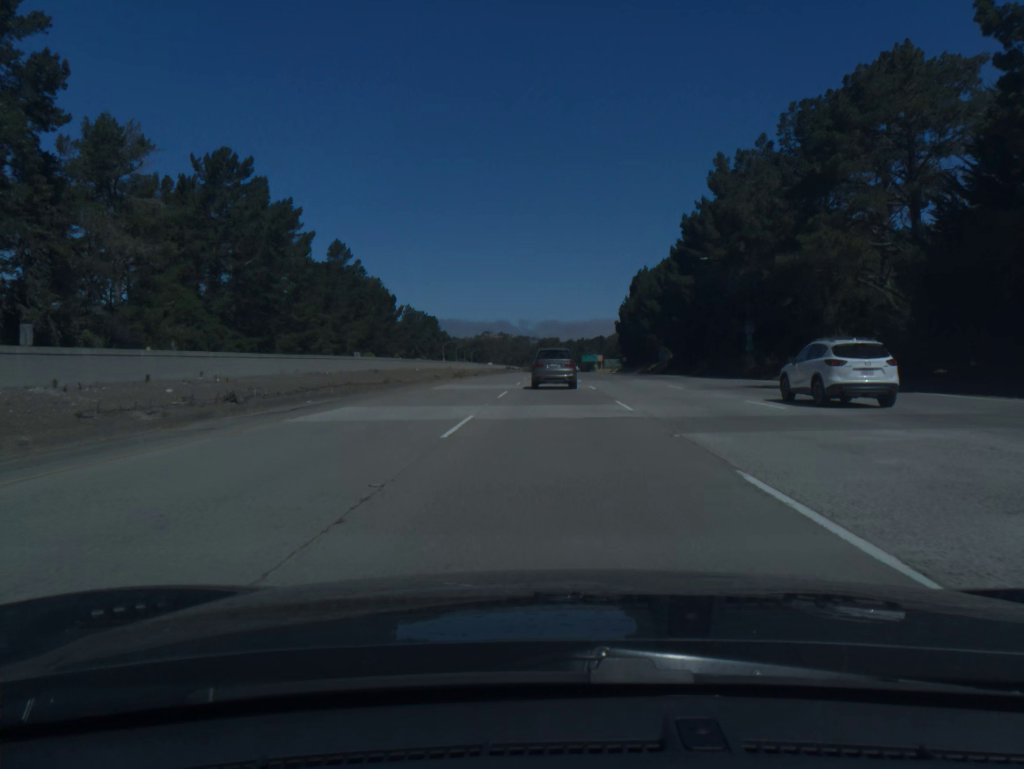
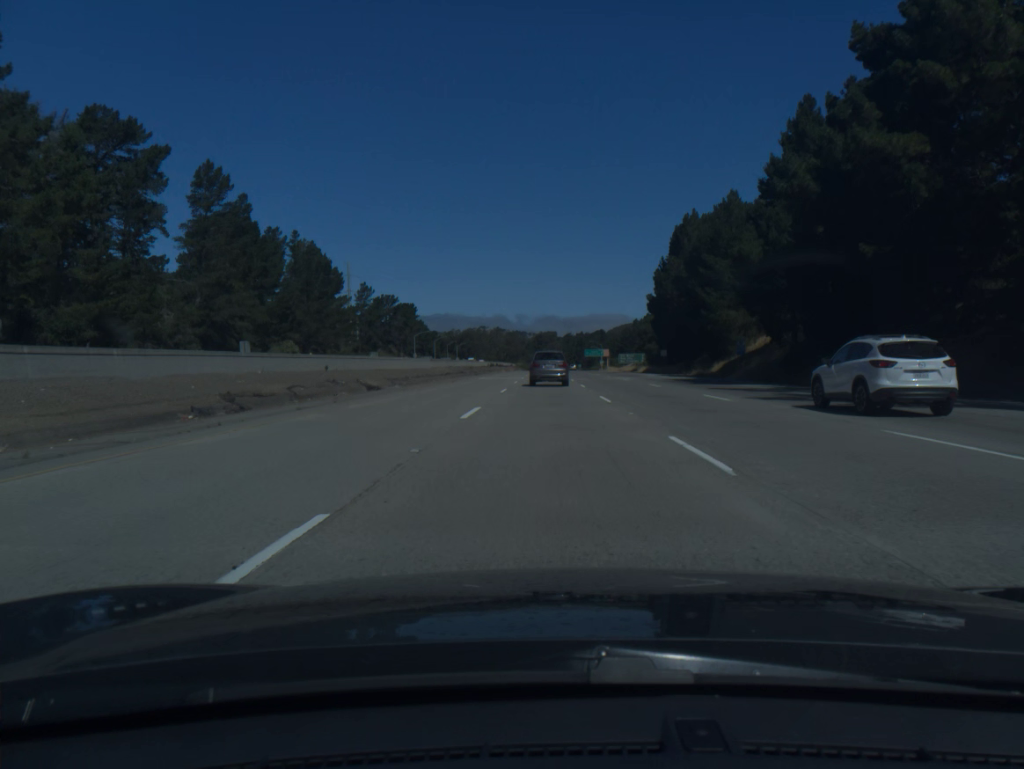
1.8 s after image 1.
(+0.2, +54.4) m; 0°
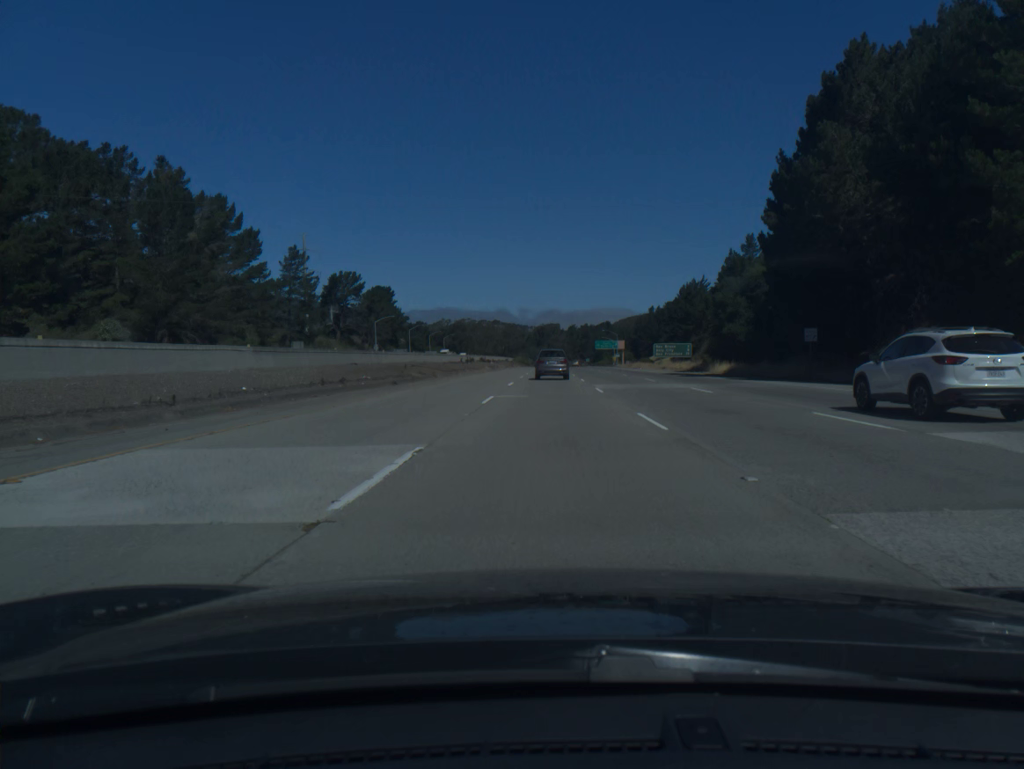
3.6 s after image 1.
(-0.1, +54.1) m; 0°
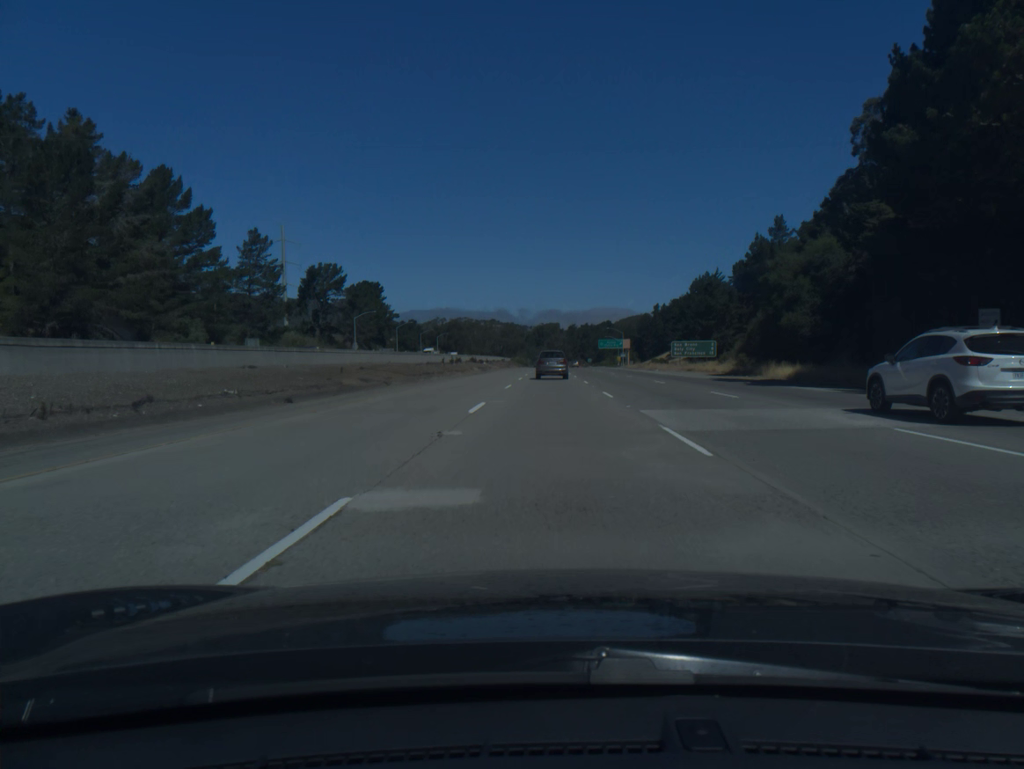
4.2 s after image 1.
(0.0, +18.0) m; 0°
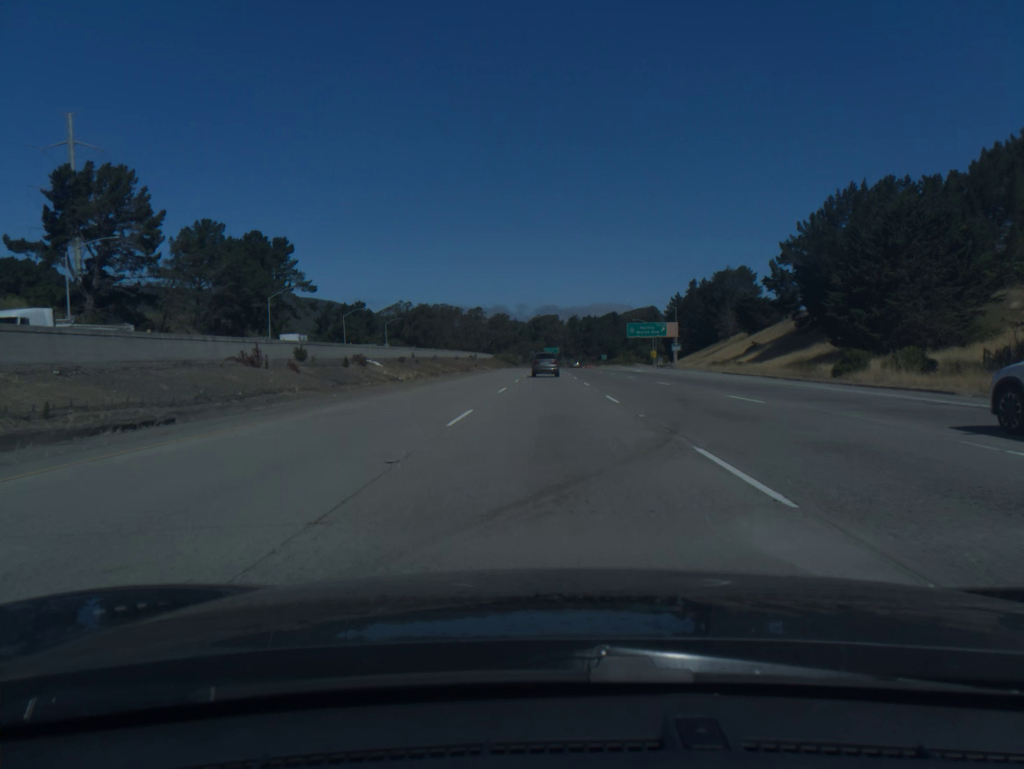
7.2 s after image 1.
(+0.2, +90.9) m; 0°
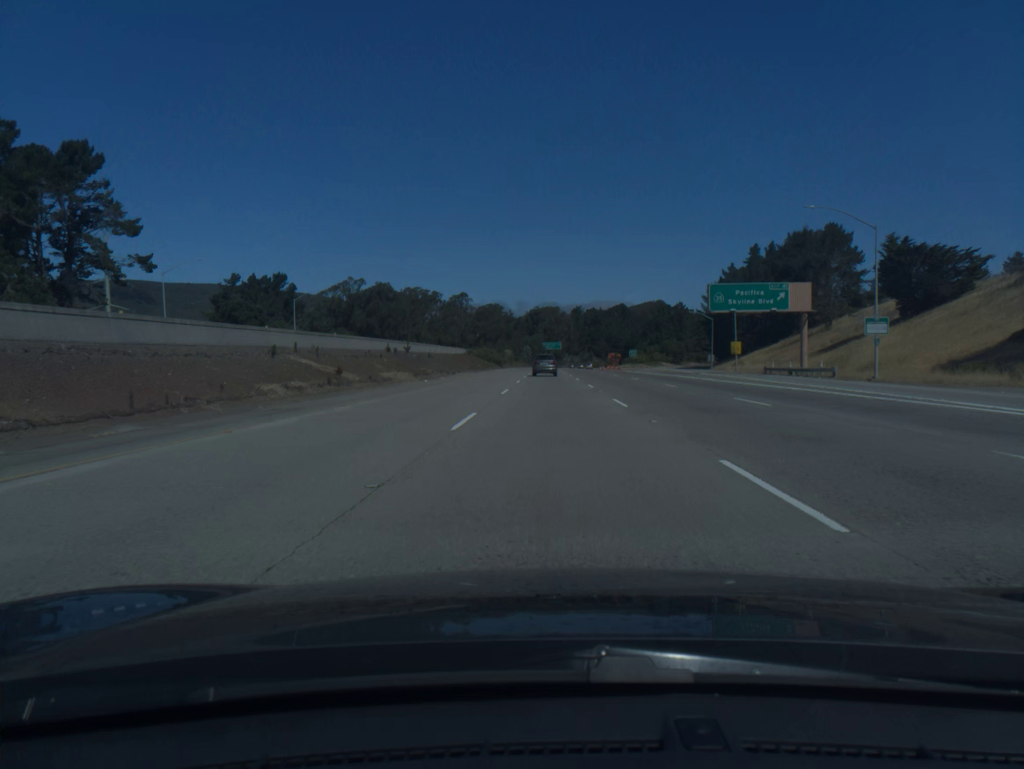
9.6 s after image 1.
(0.0, +73.9) m; 0°
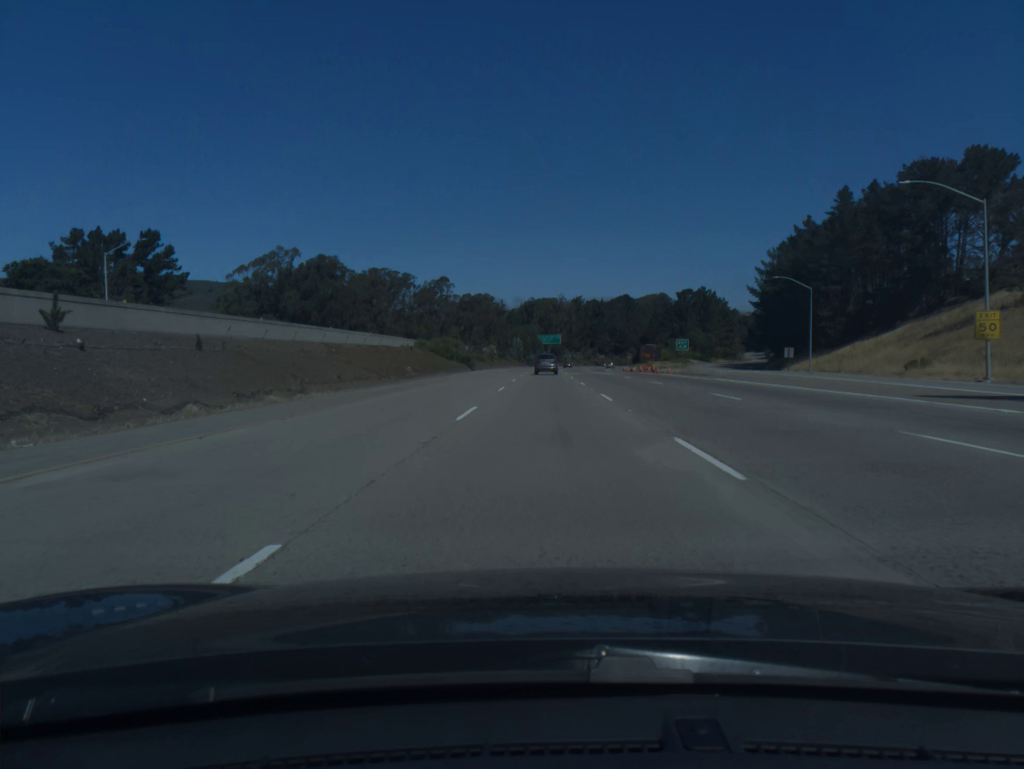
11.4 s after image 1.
(+0.1, +56.2) m; 0°
